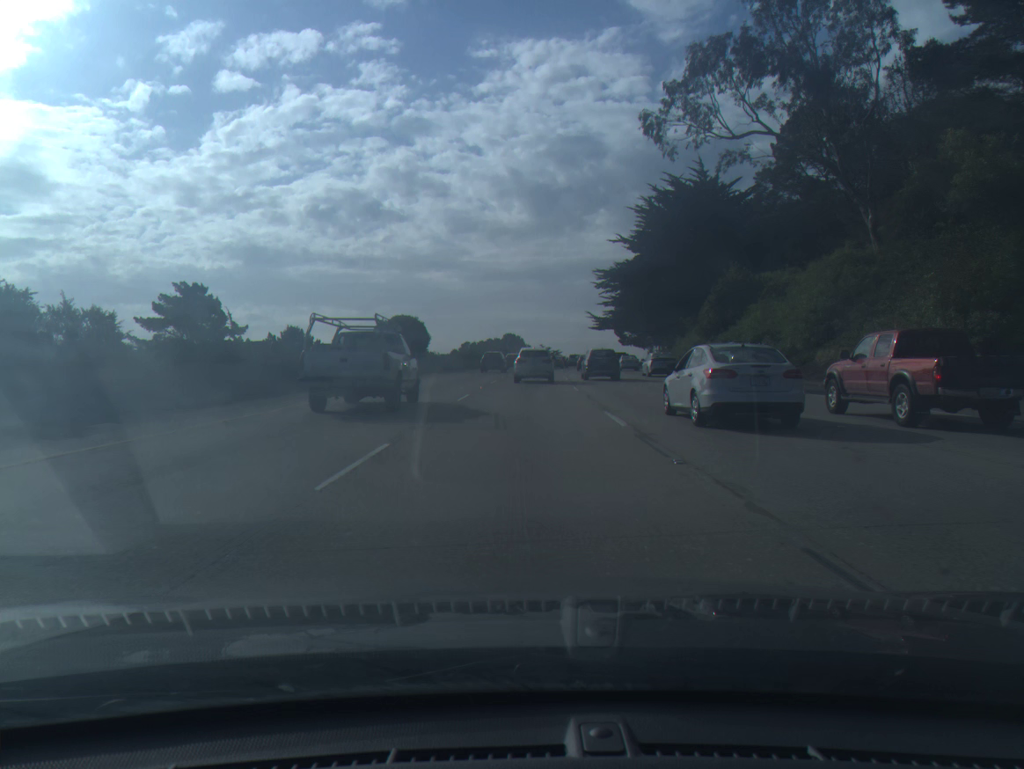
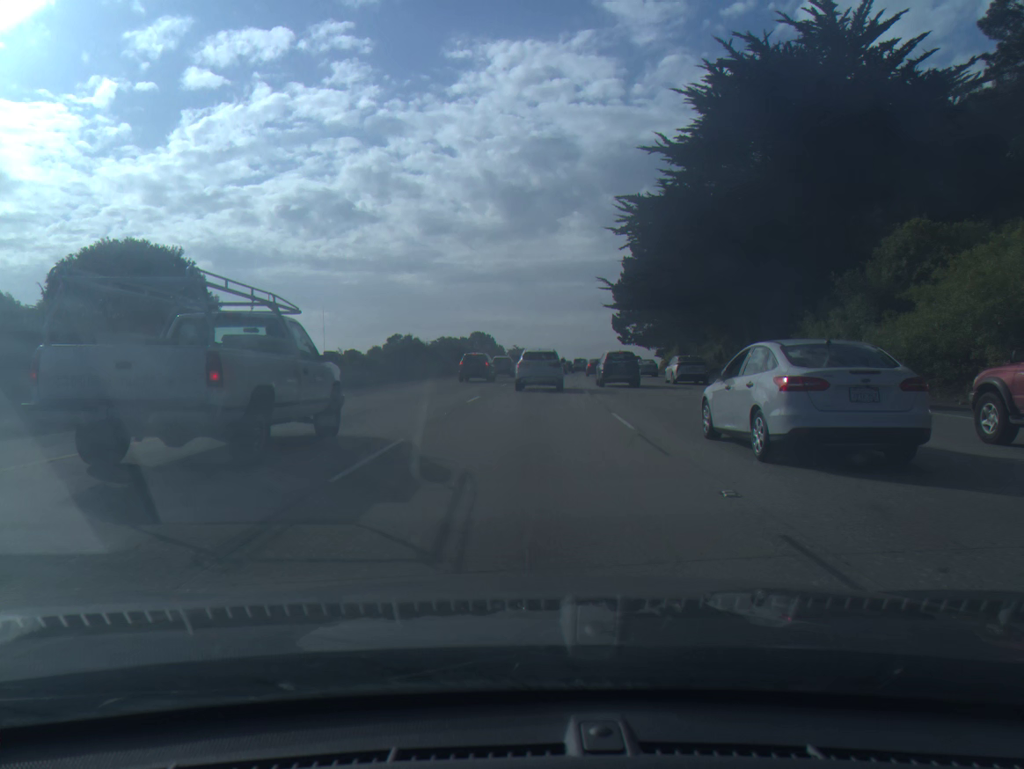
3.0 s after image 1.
(+0.6, +43.4) m; +2°
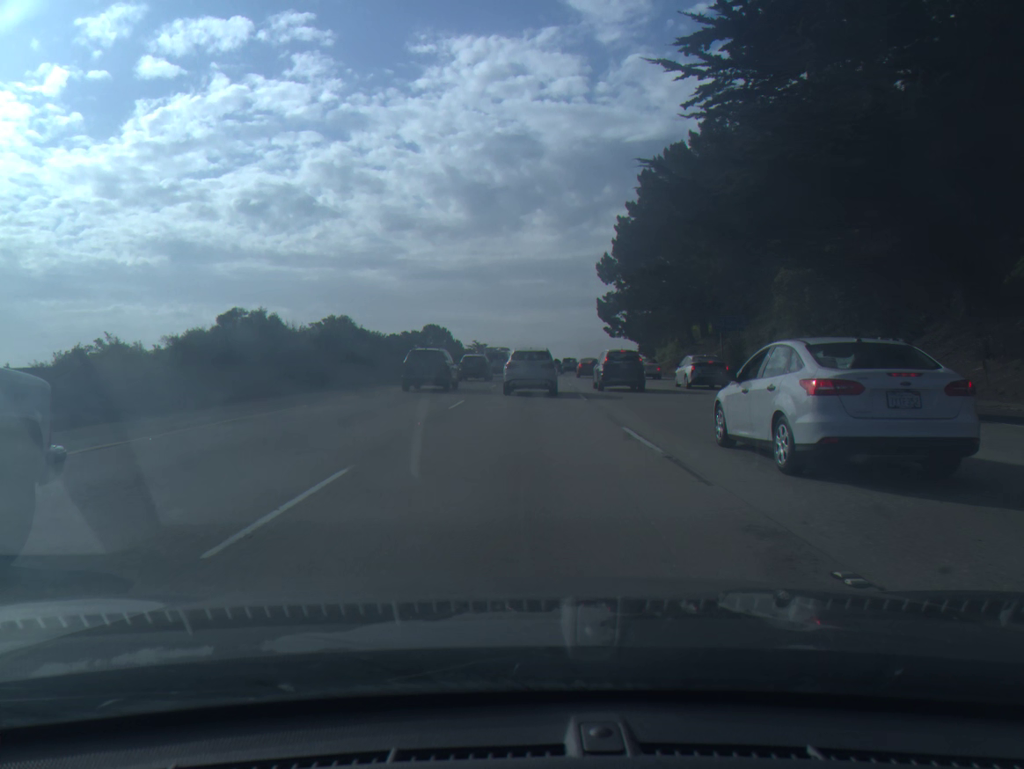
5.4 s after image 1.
(+0.7, +31.9) m; +3°
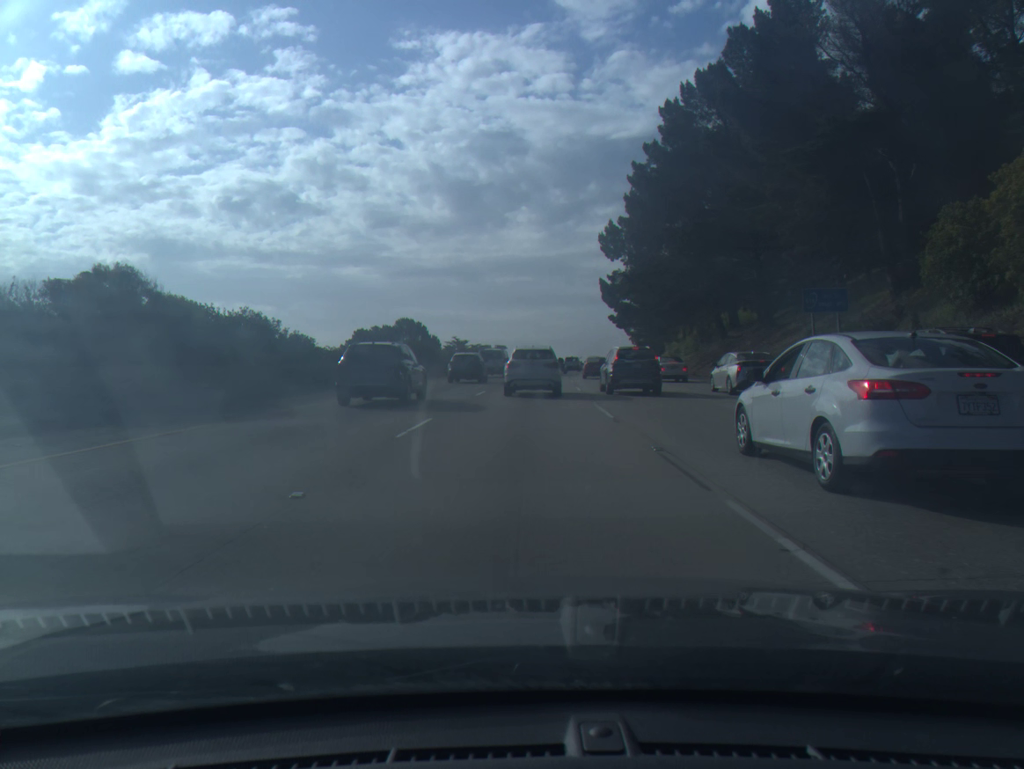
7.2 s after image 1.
(+0.3, +22.4) m; +1°
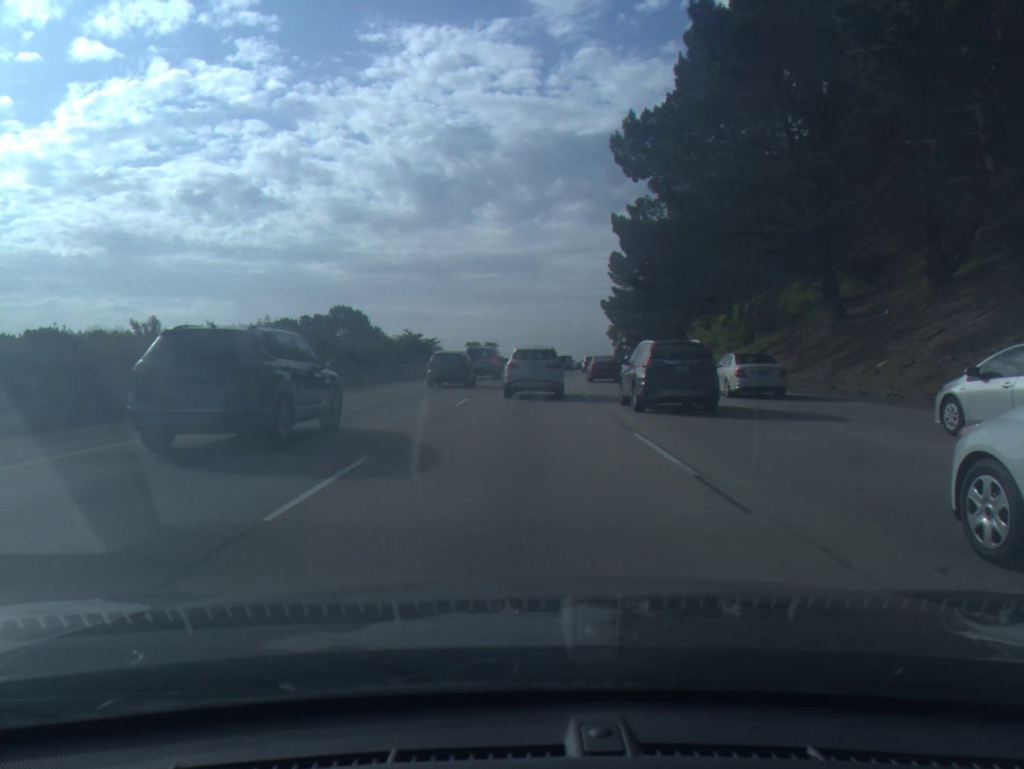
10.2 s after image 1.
(+0.6, +35.3) m; +2°
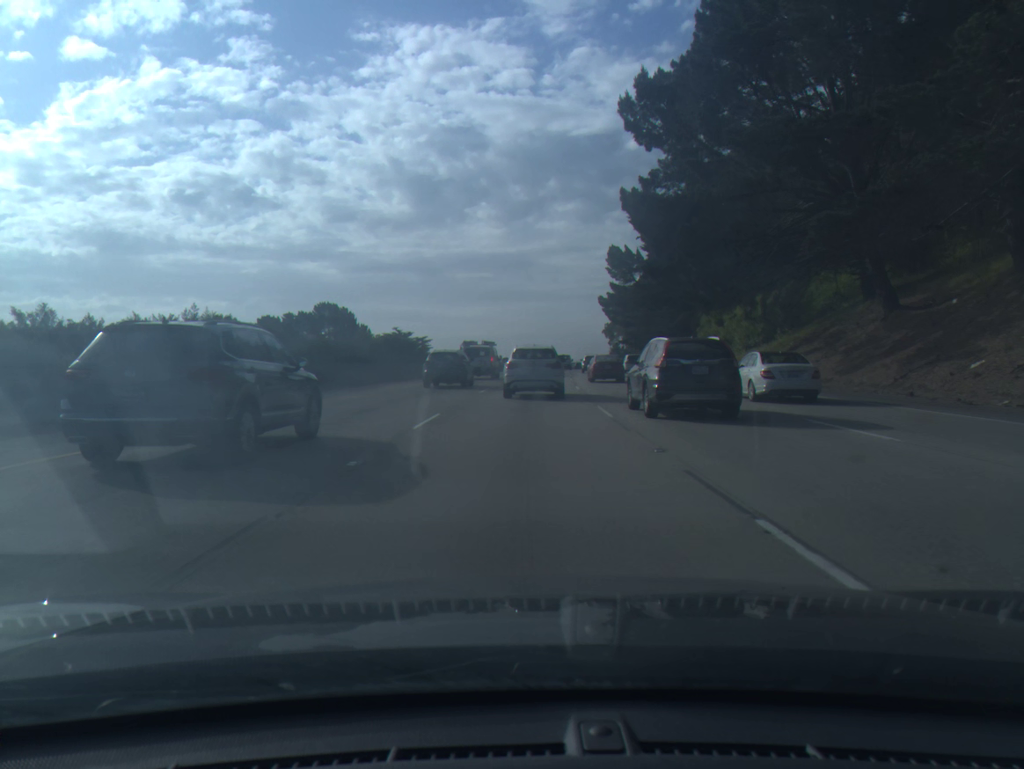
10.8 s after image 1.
(0.0, +6.8) m; +1°
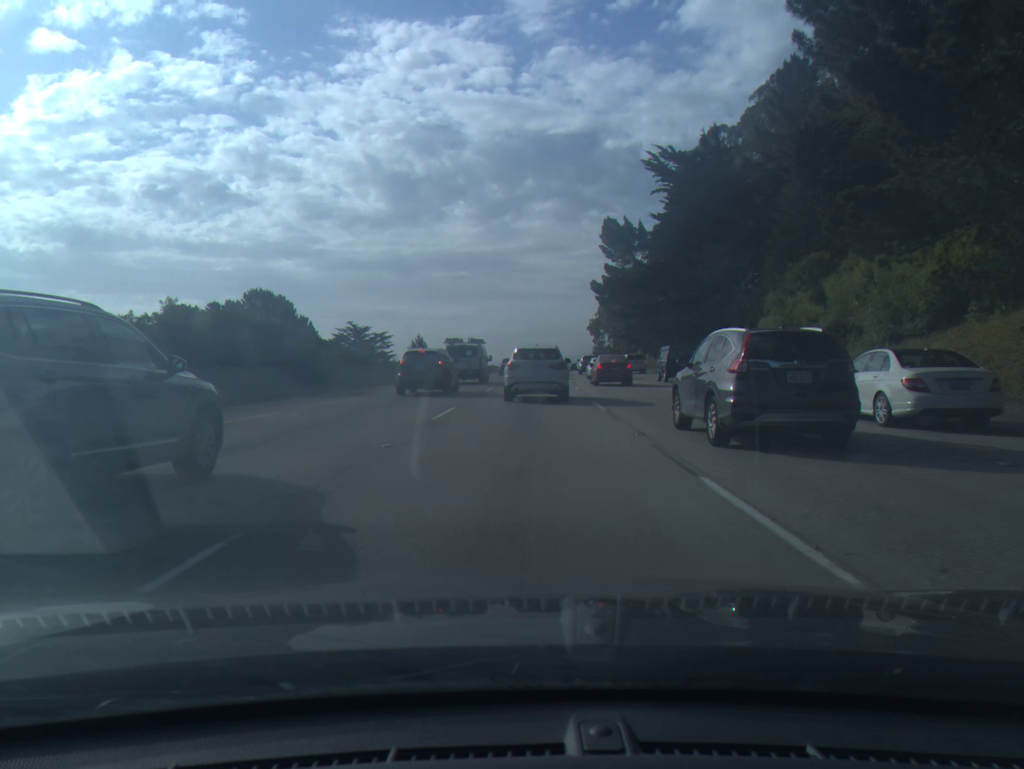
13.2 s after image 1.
(+0.3, +26.6) m; +1°
